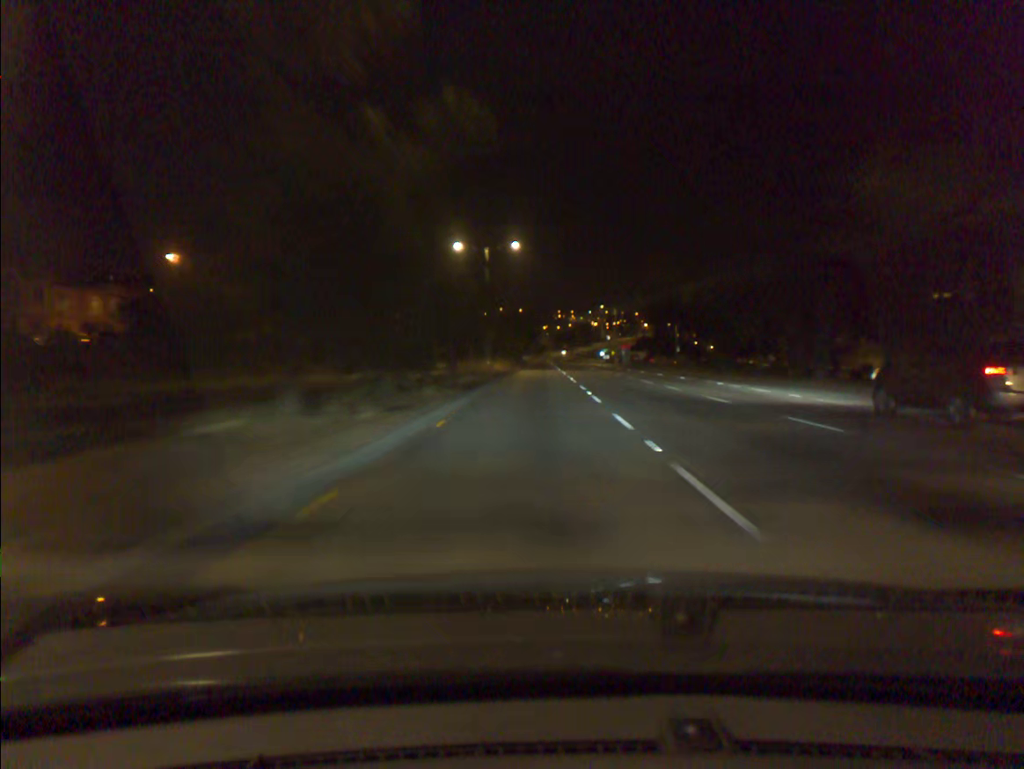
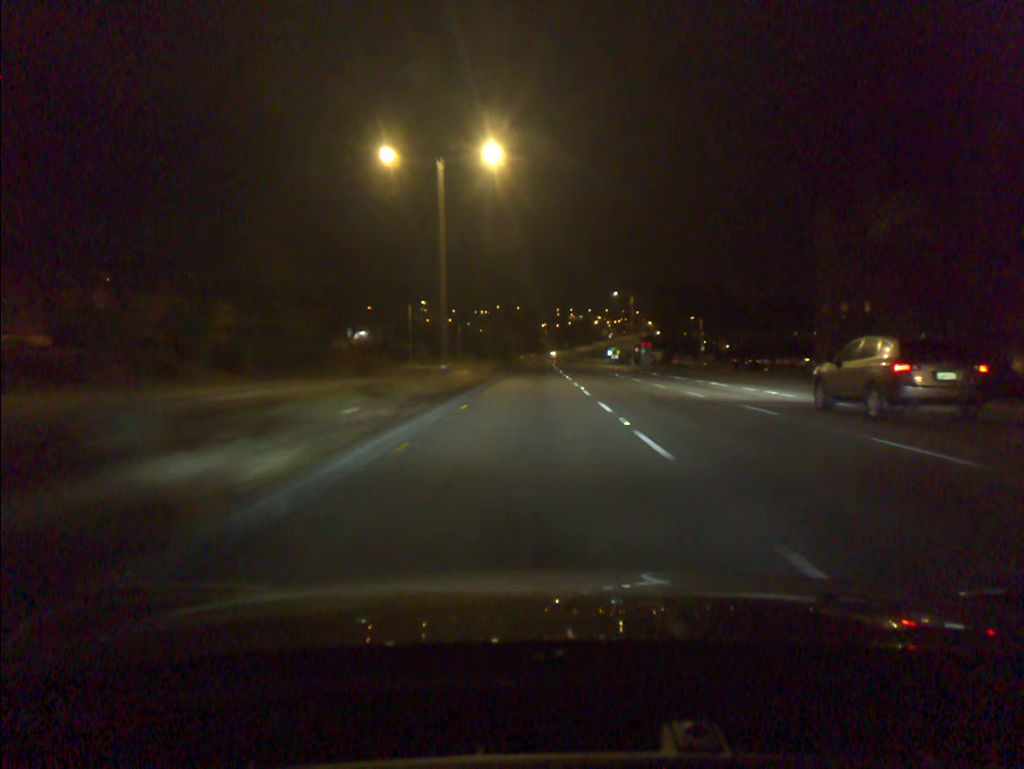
(0.0, +25.9) m; 0°
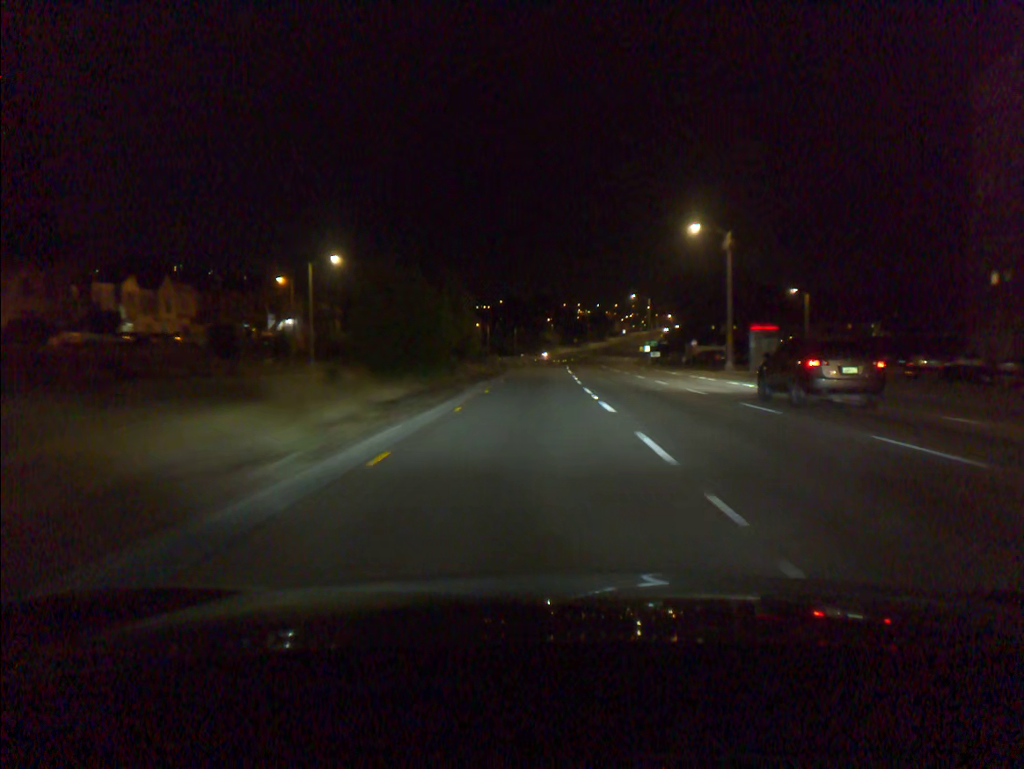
(+0.1, +52.0) m; 0°
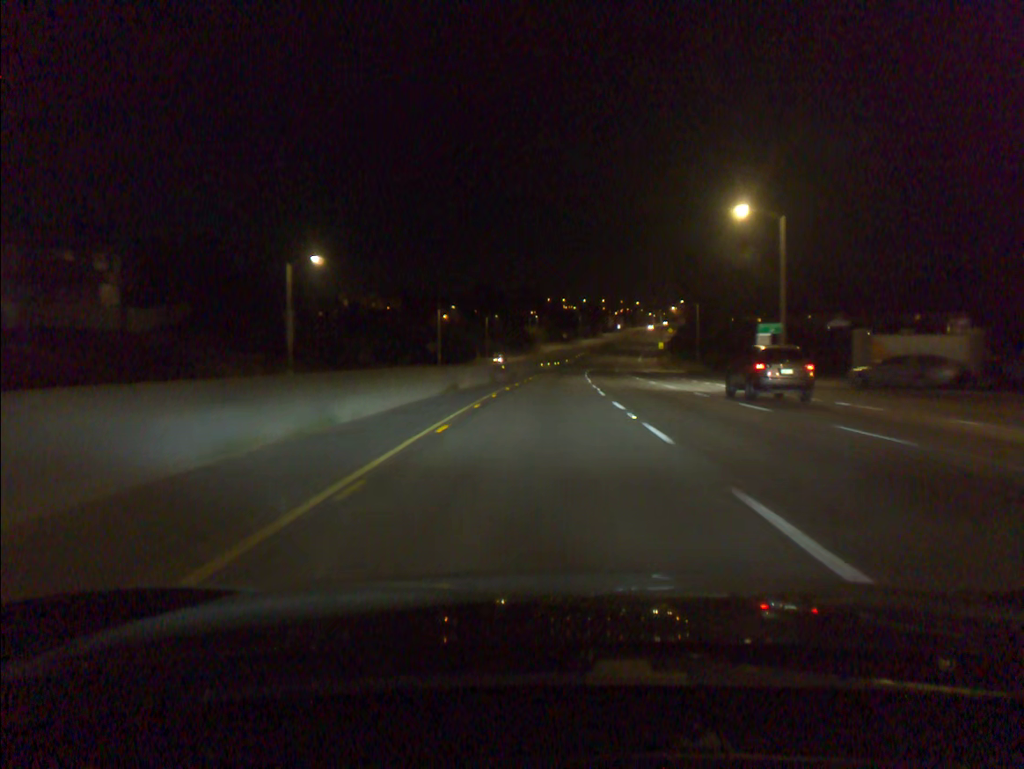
(+0.5, +64.2) m; +1°
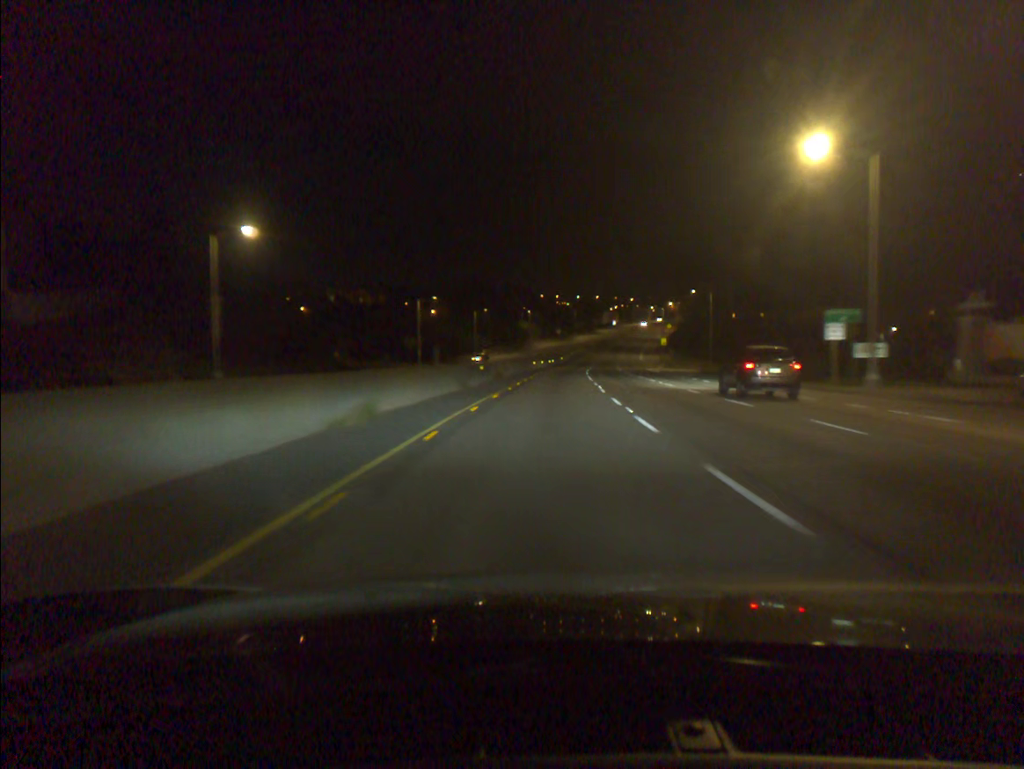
(+0.1, +12.8) m; +1°
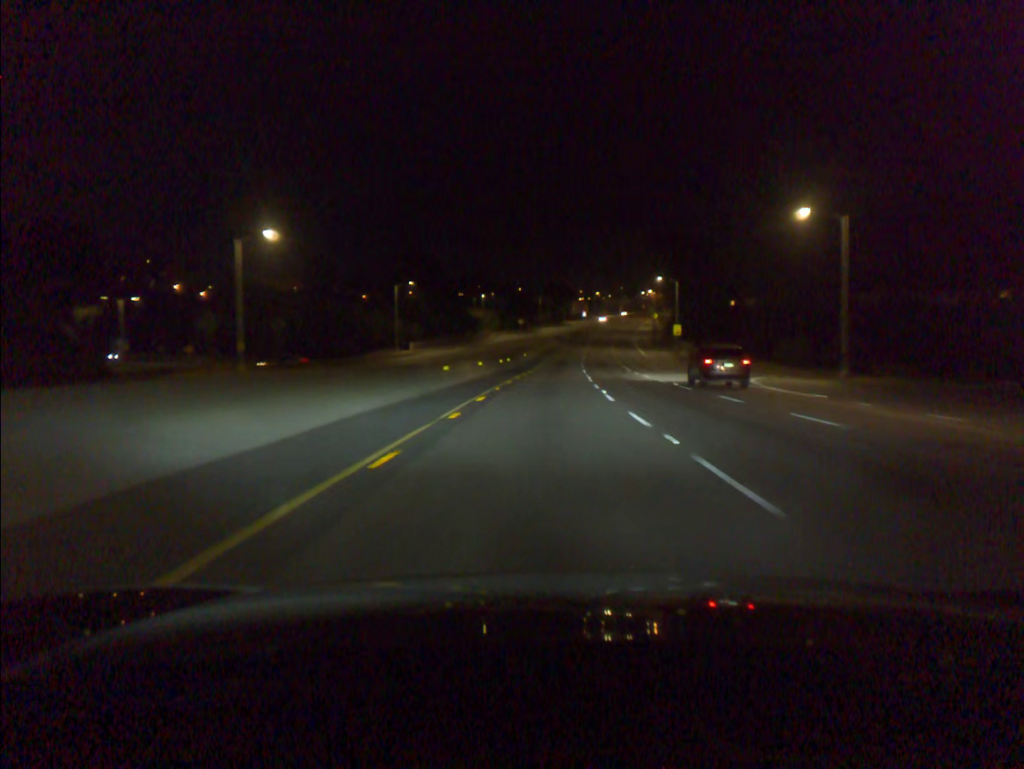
(+1.2, +51.6) m; +3°
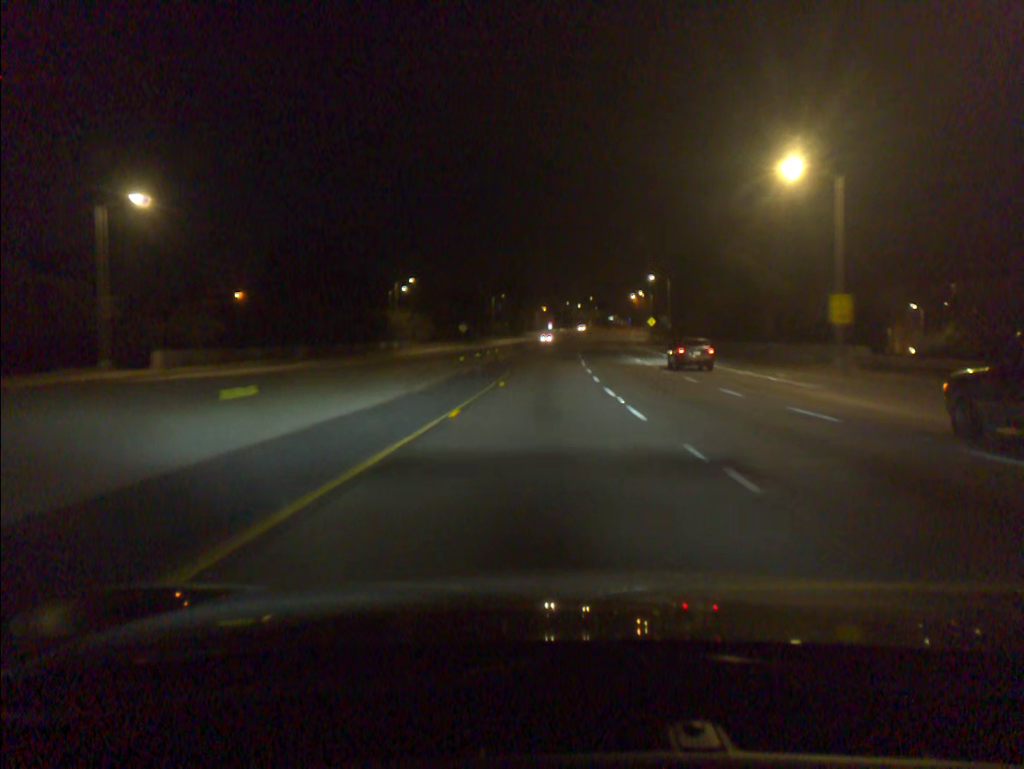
(+1.6, +65.5) m; +3°
